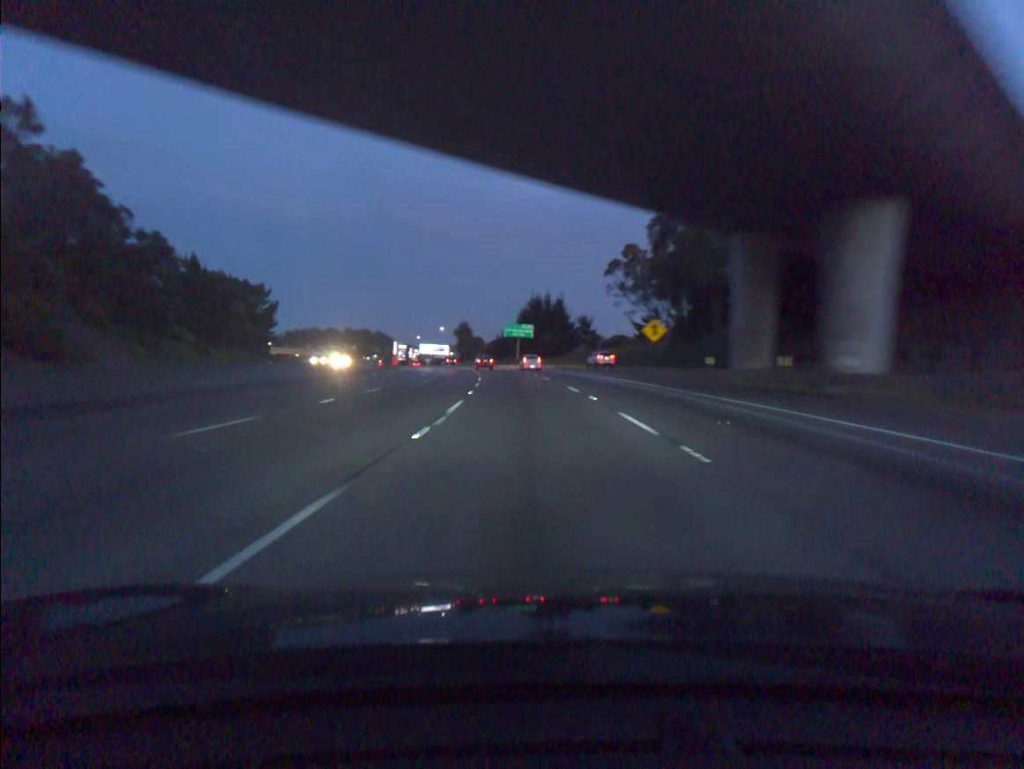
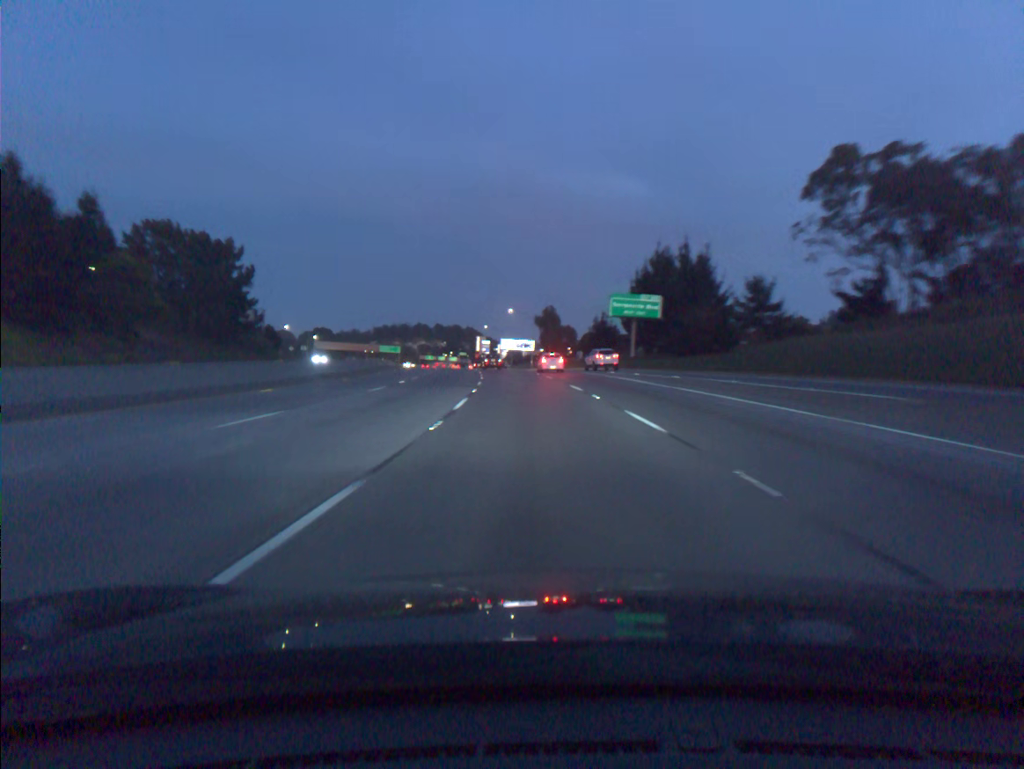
(-4.5, +72.6) m; -7°
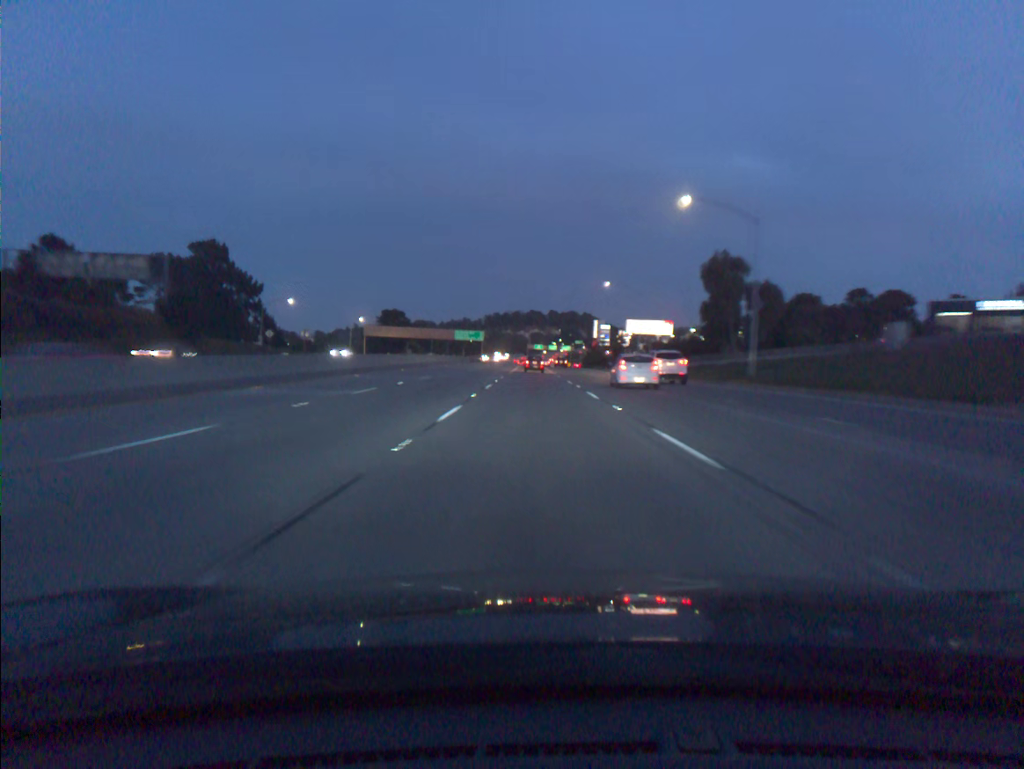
(-6.7, +90.7) m; -8°
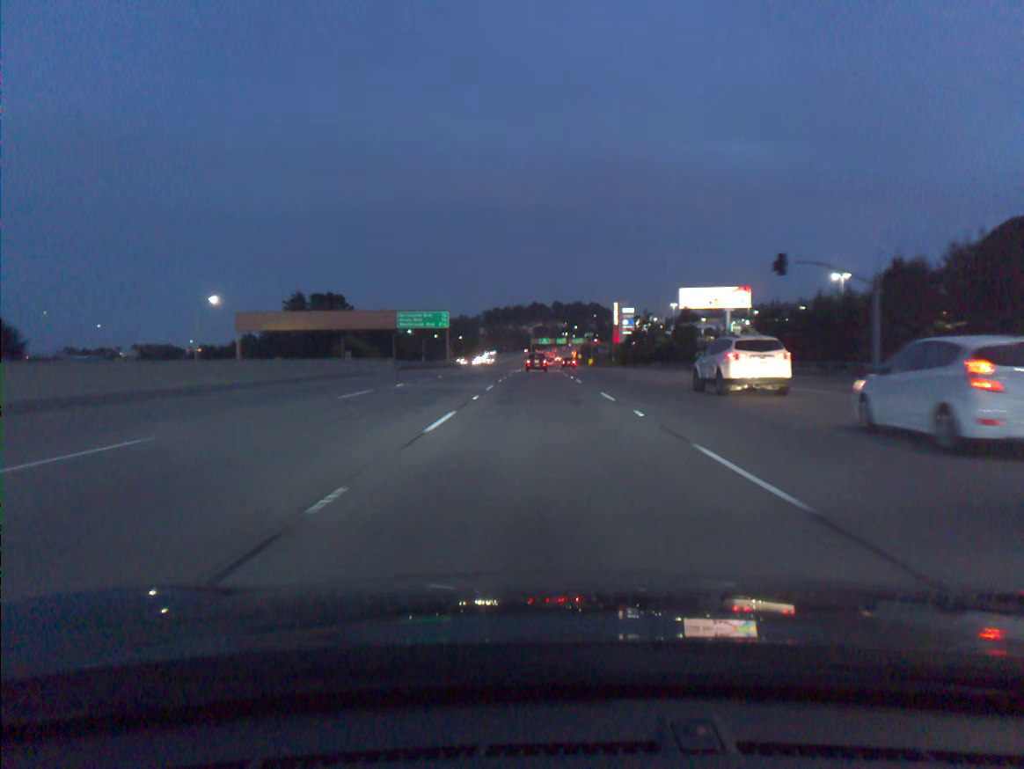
(-1.3, +89.9) m; 0°
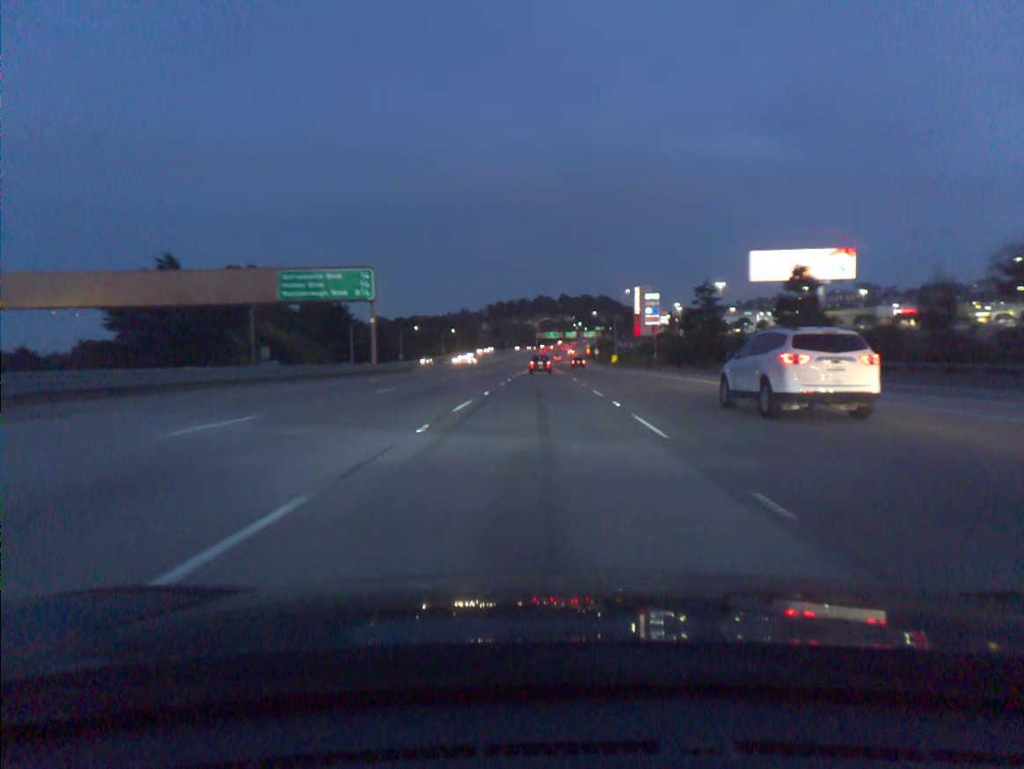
(-0.1, +53.4) m; 0°
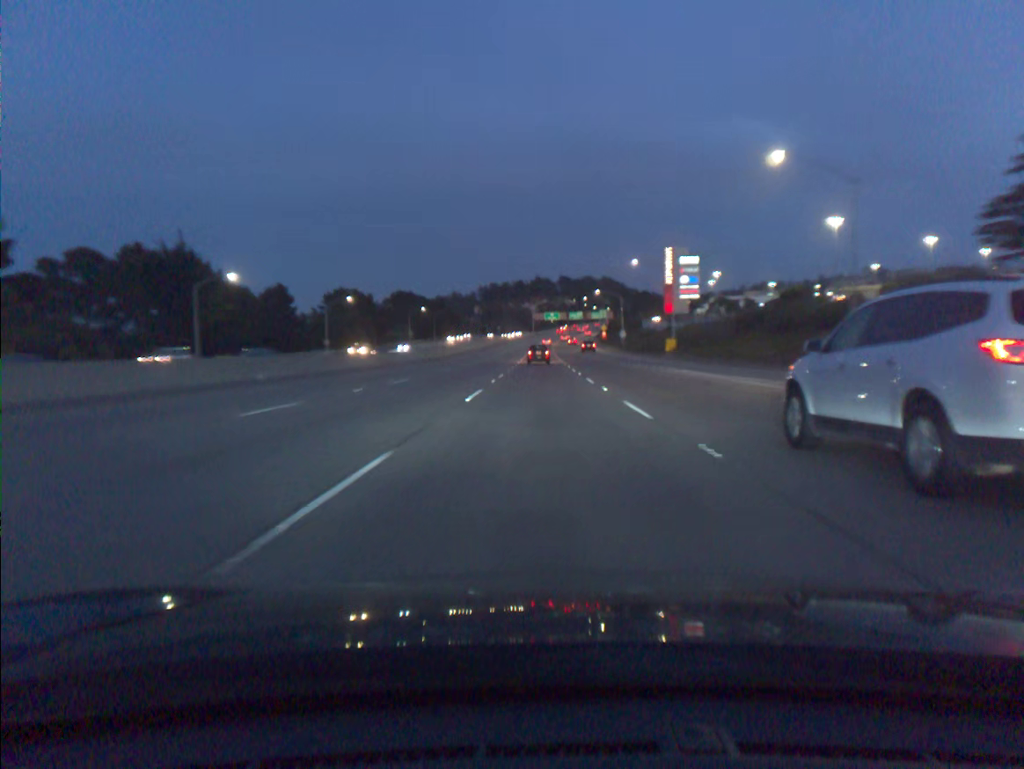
(-0.1, +70.8) m; 0°
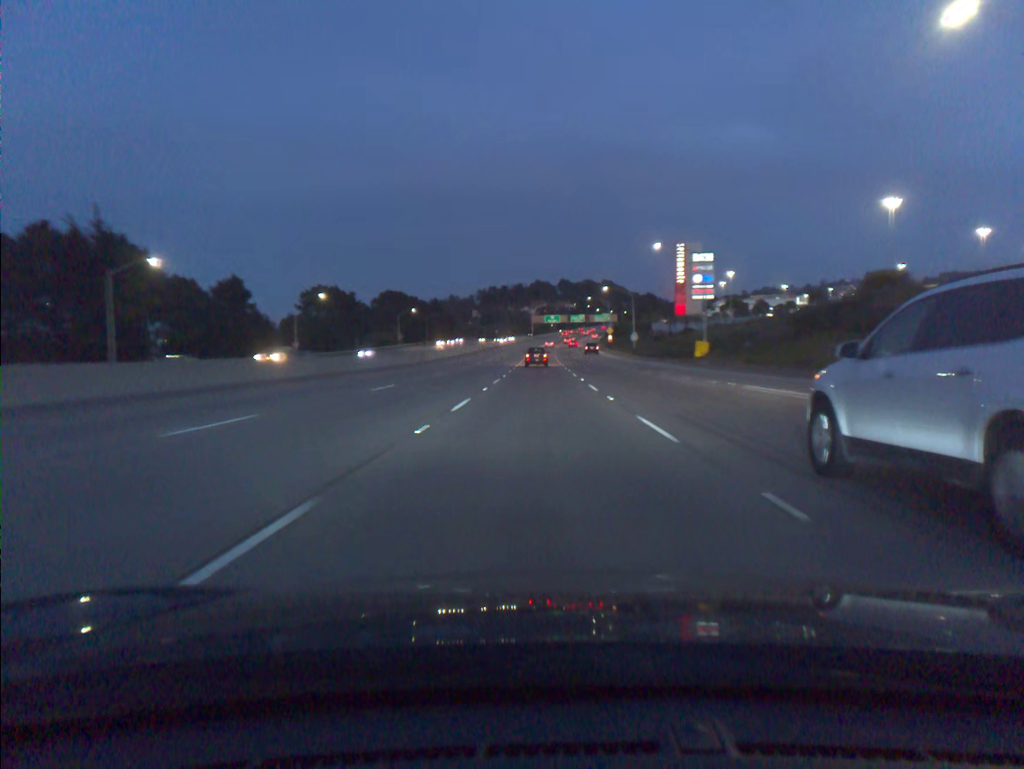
(0.0, +17.6) m; 0°
